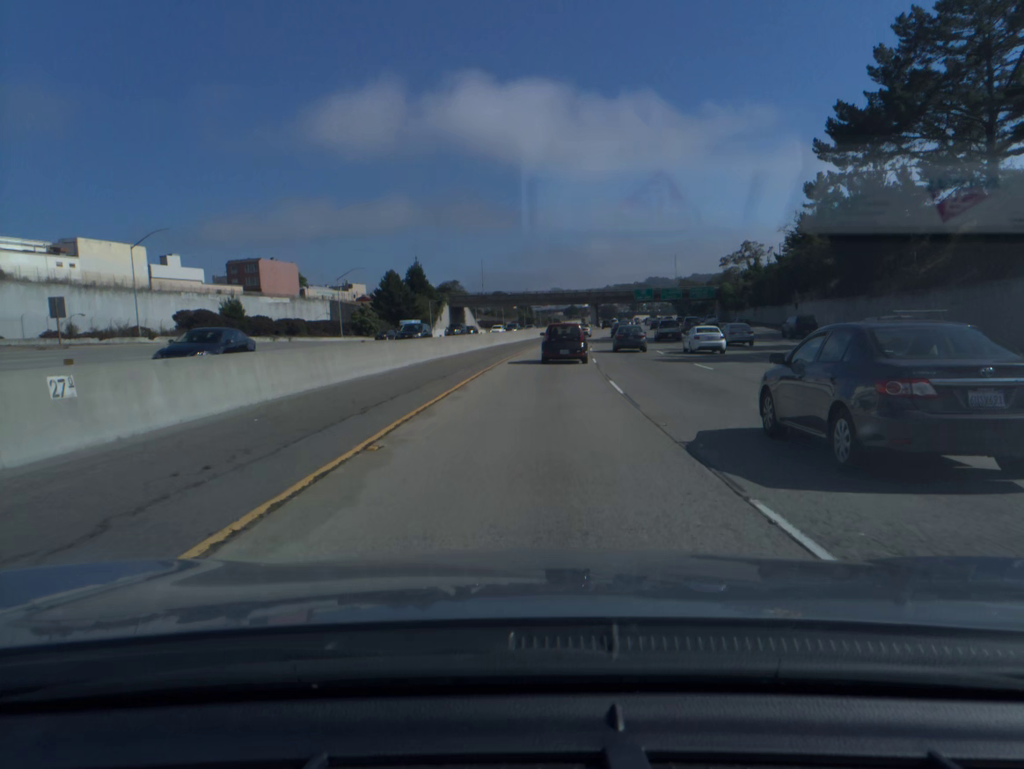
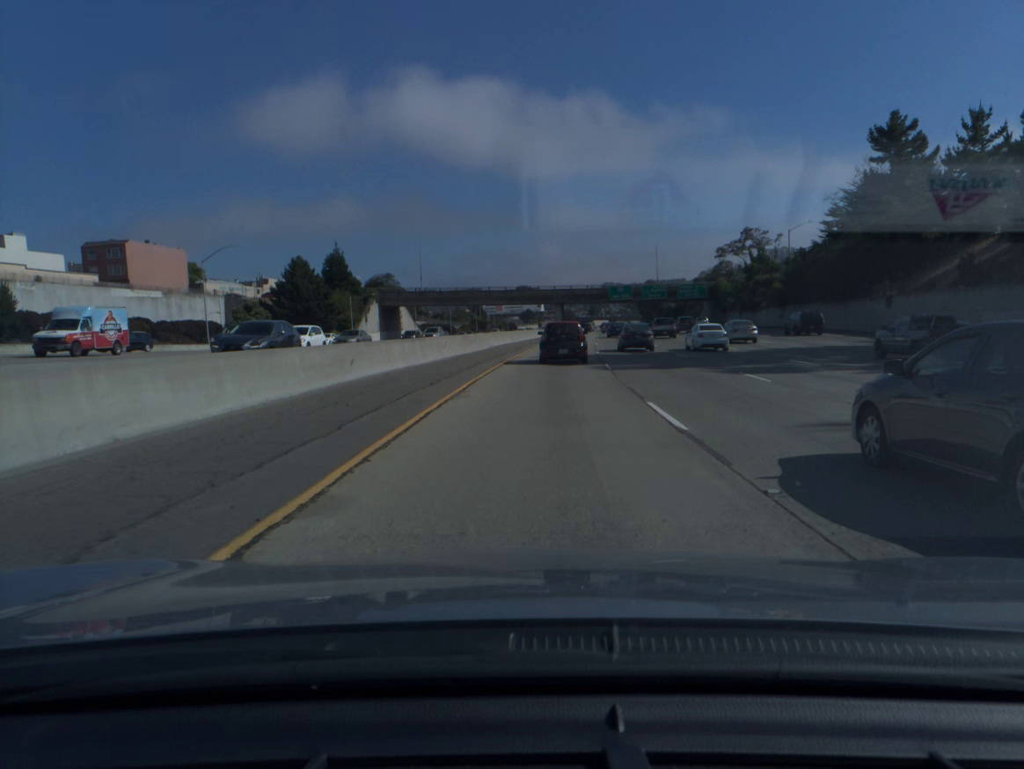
(+1.0, +35.7) m; +3°
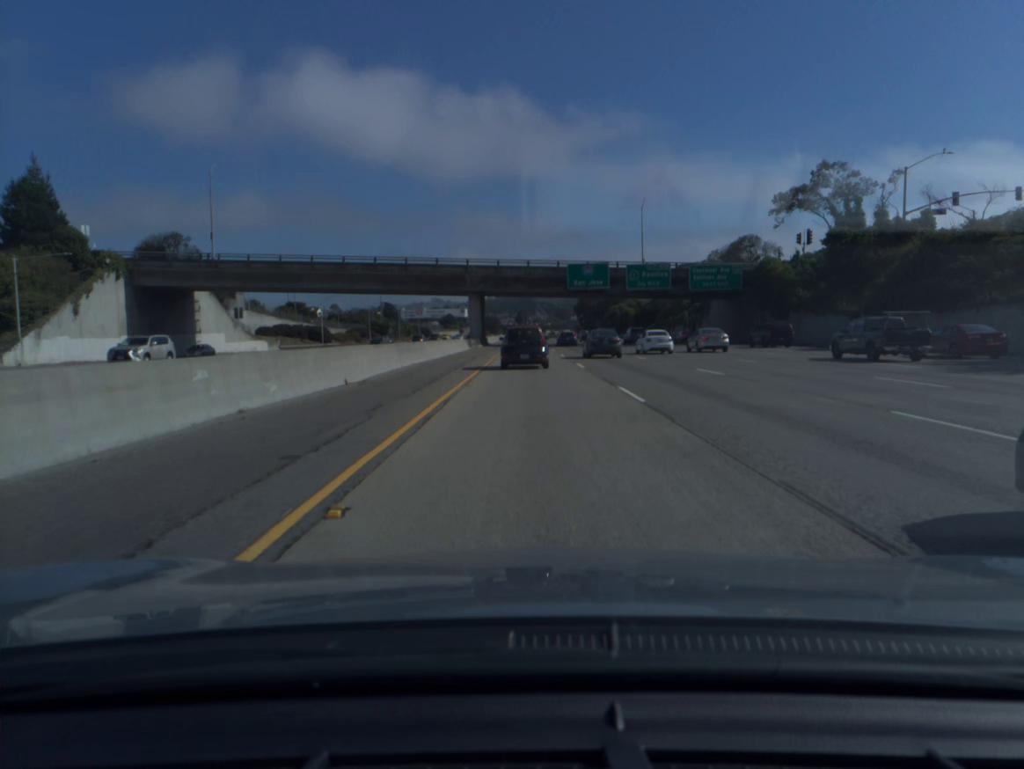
(+3.9, +69.8) m; +5°
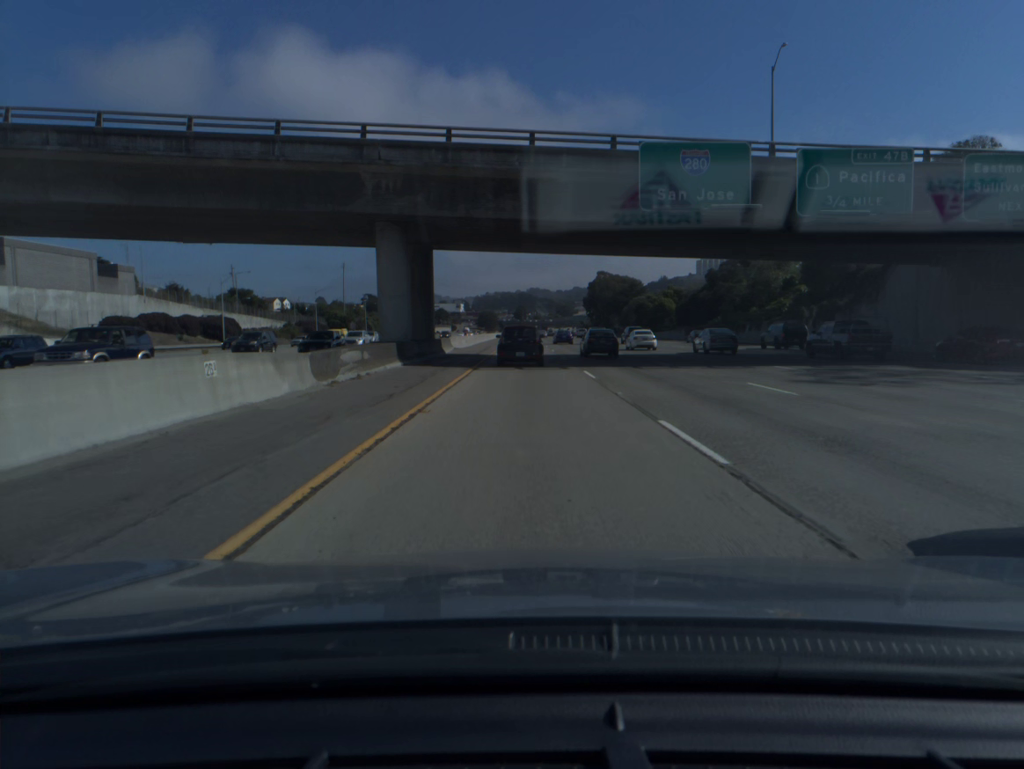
(+0.2, +50.9) m; 0°
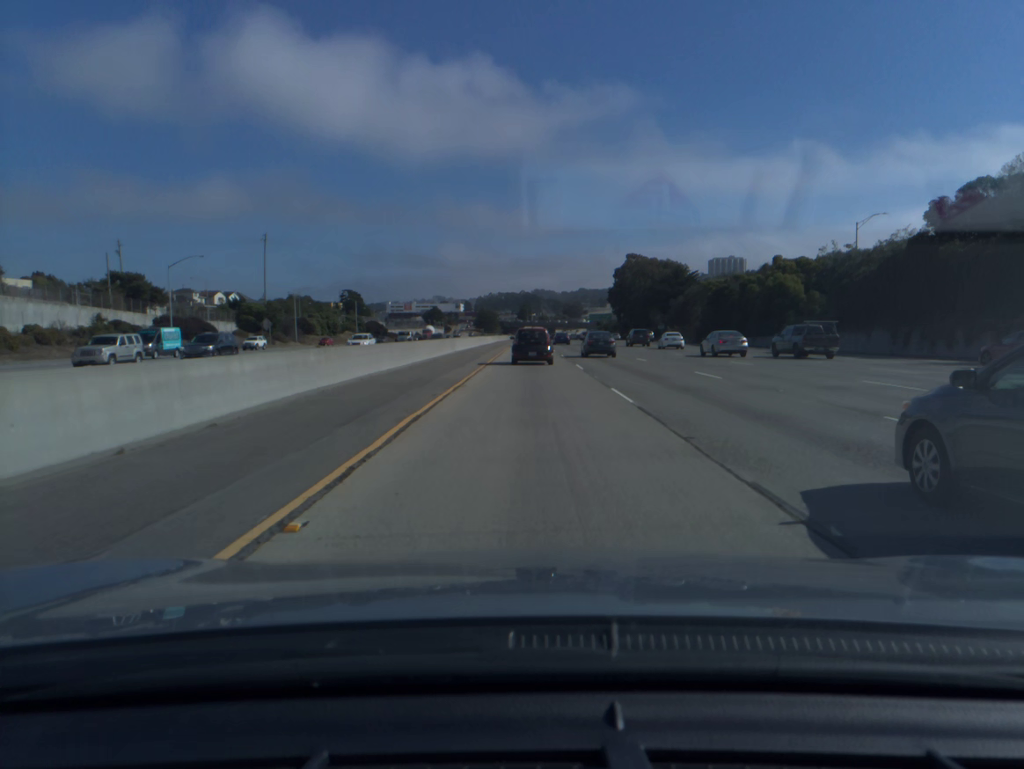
(-0.3, +66.1) m; 0°
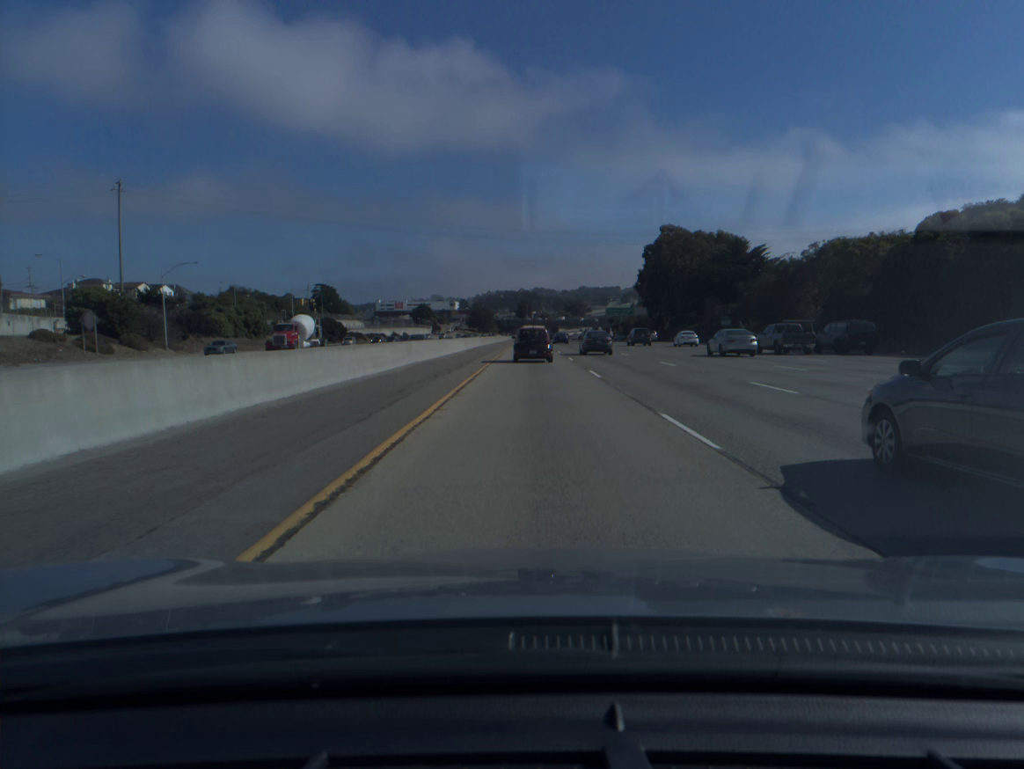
(0.0, +50.0) m; 0°
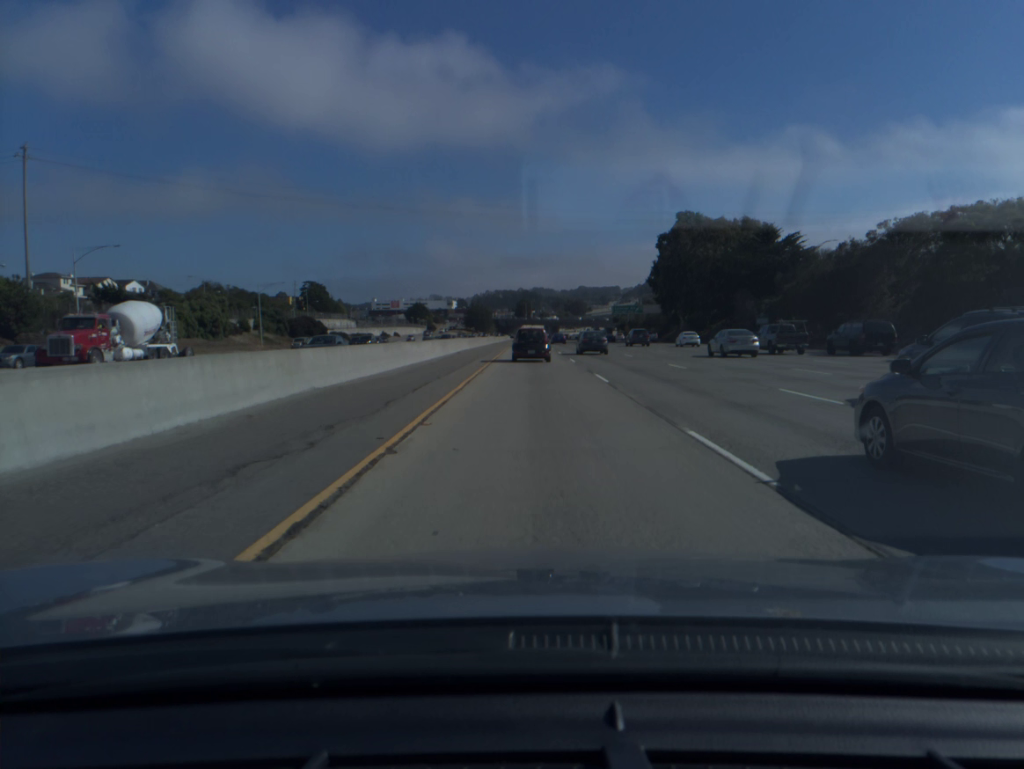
(0.0, +16.8) m; 0°
